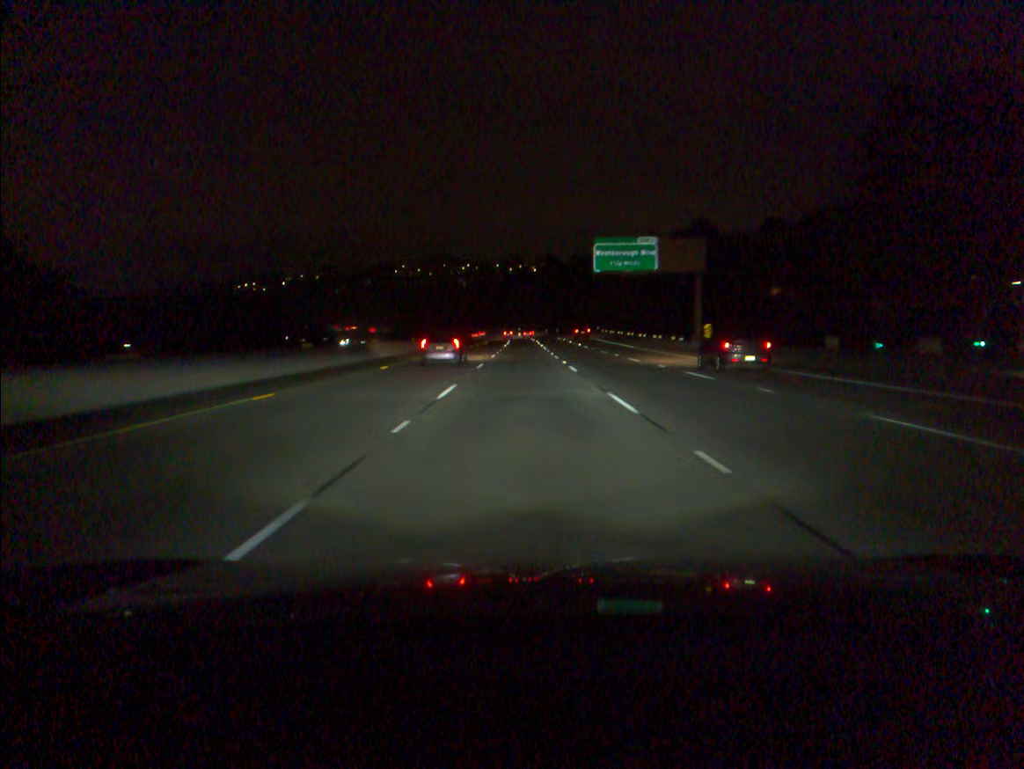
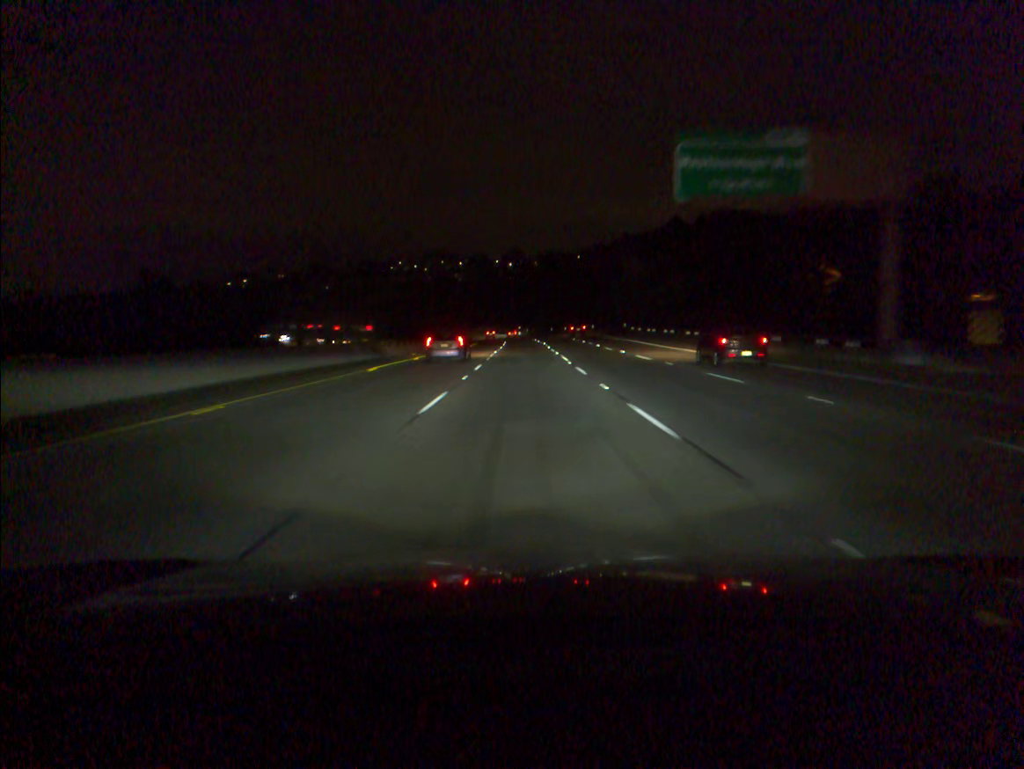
(0.0, +32.3) m; 0°
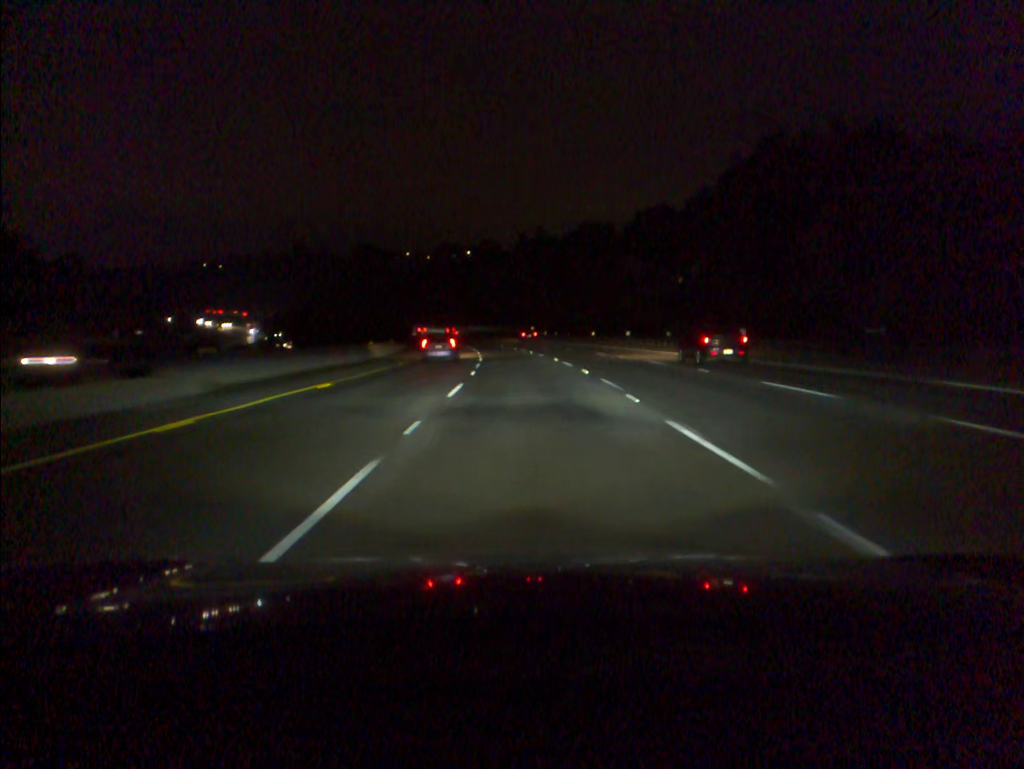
(-0.3, +80.2) m; -1°
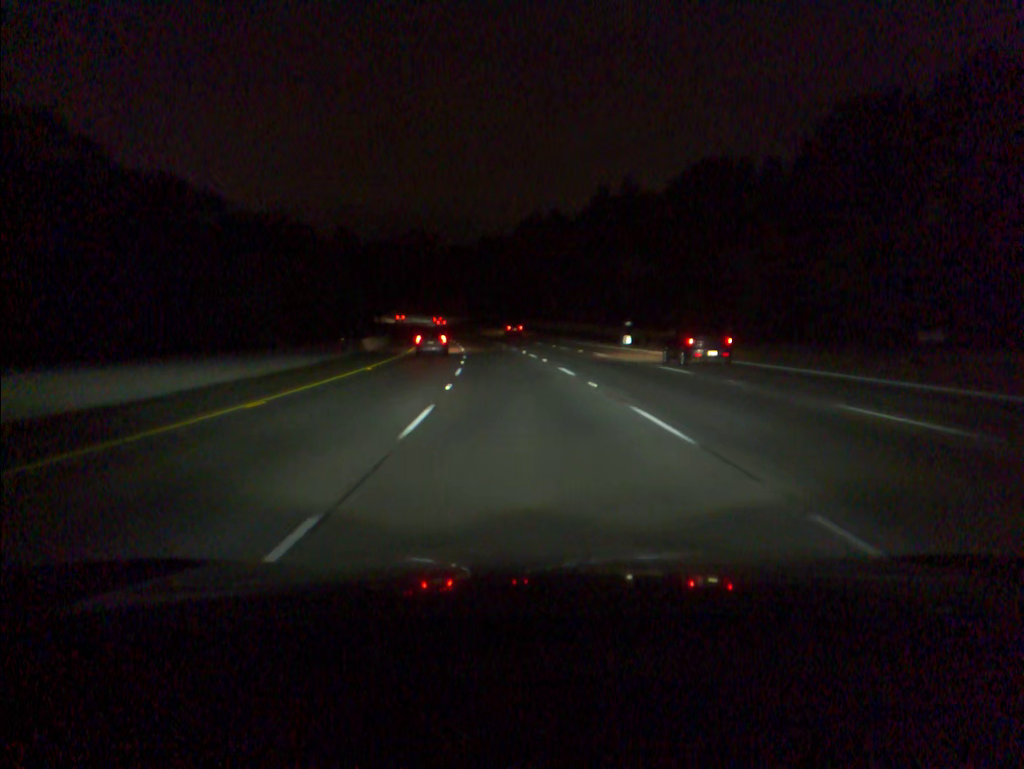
(-2.1, +64.4) m; -5°
